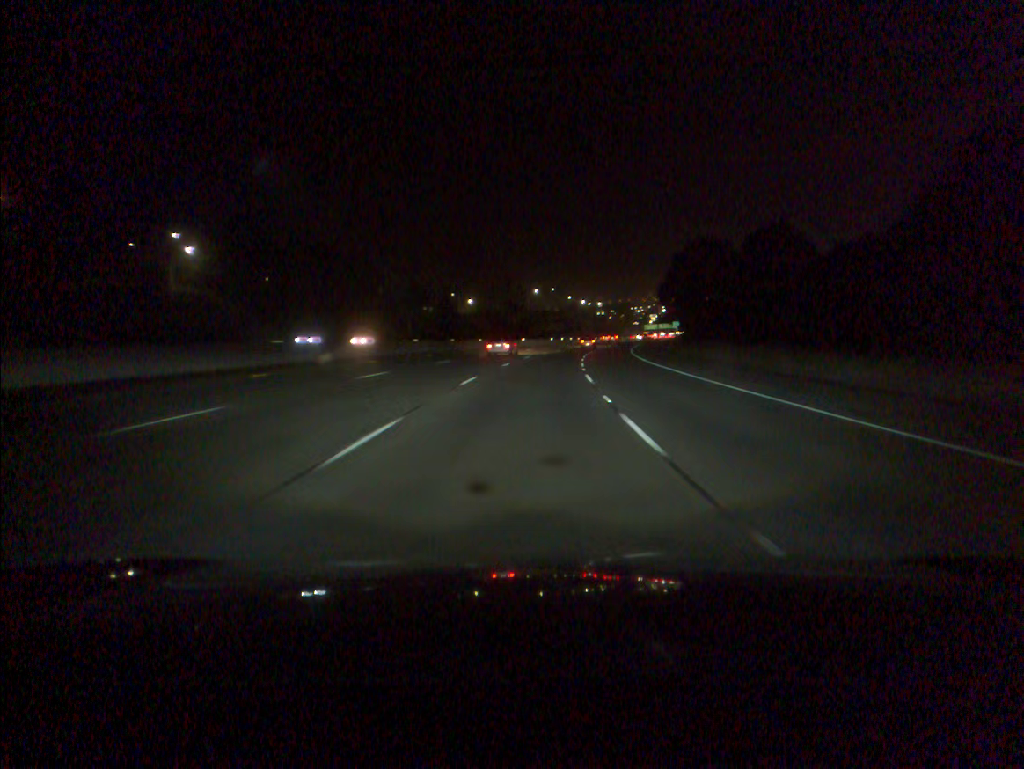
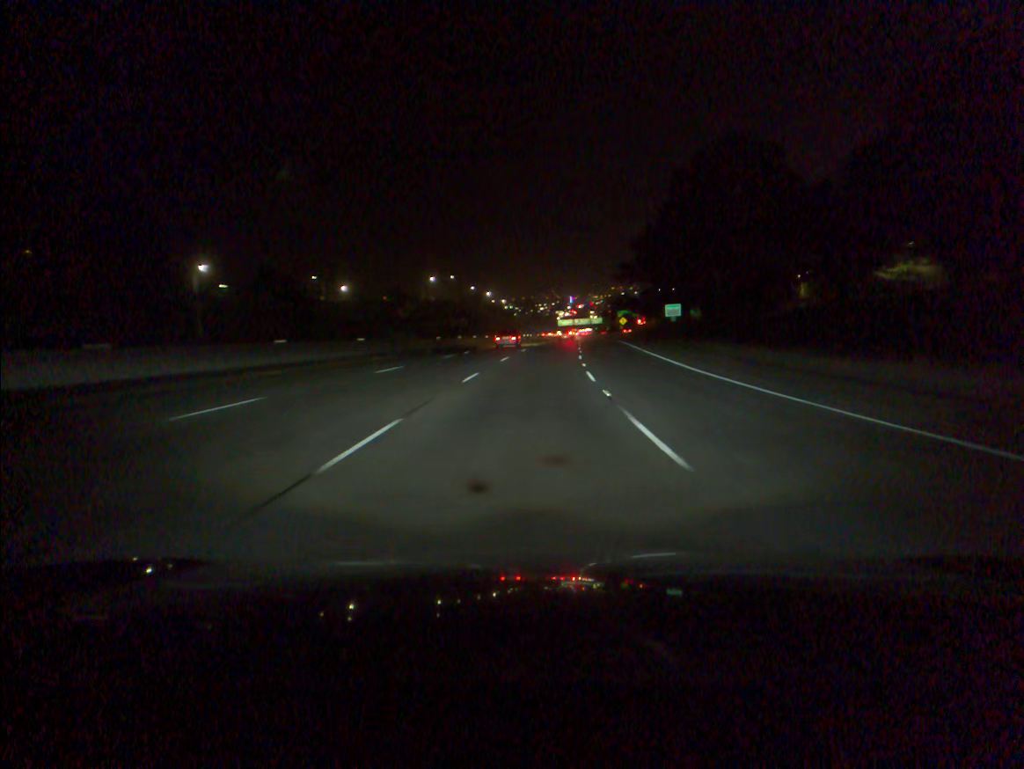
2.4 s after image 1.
(+4.2, +70.8) m; +7°
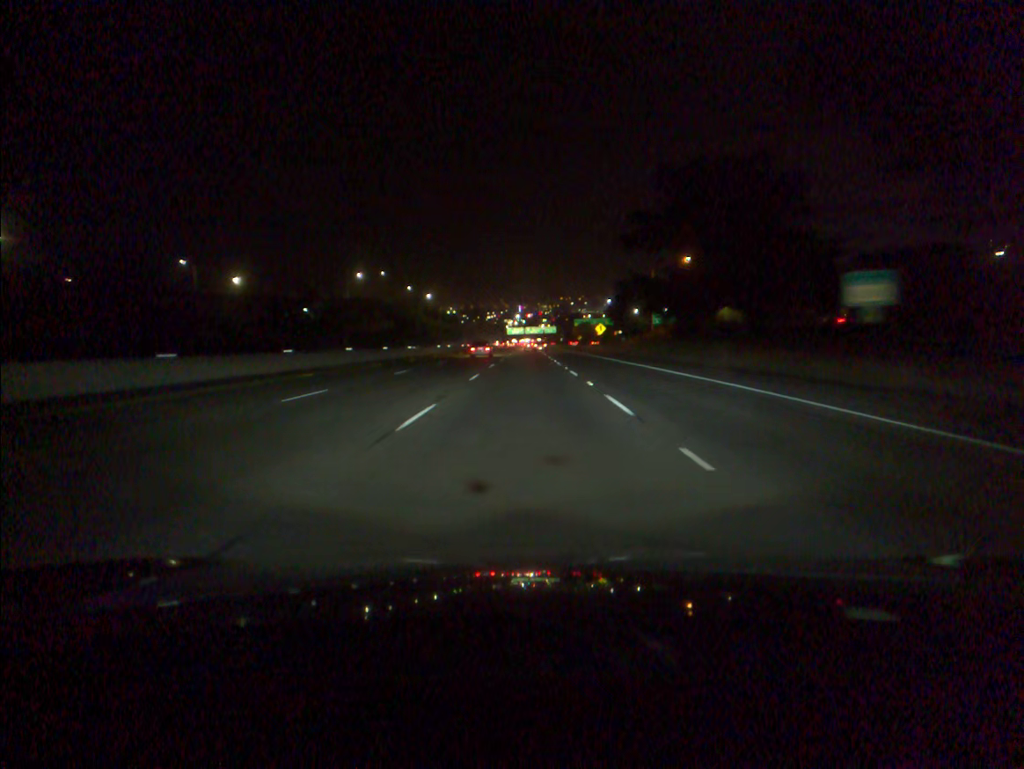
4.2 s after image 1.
(+1.9, +52.9) m; +4°
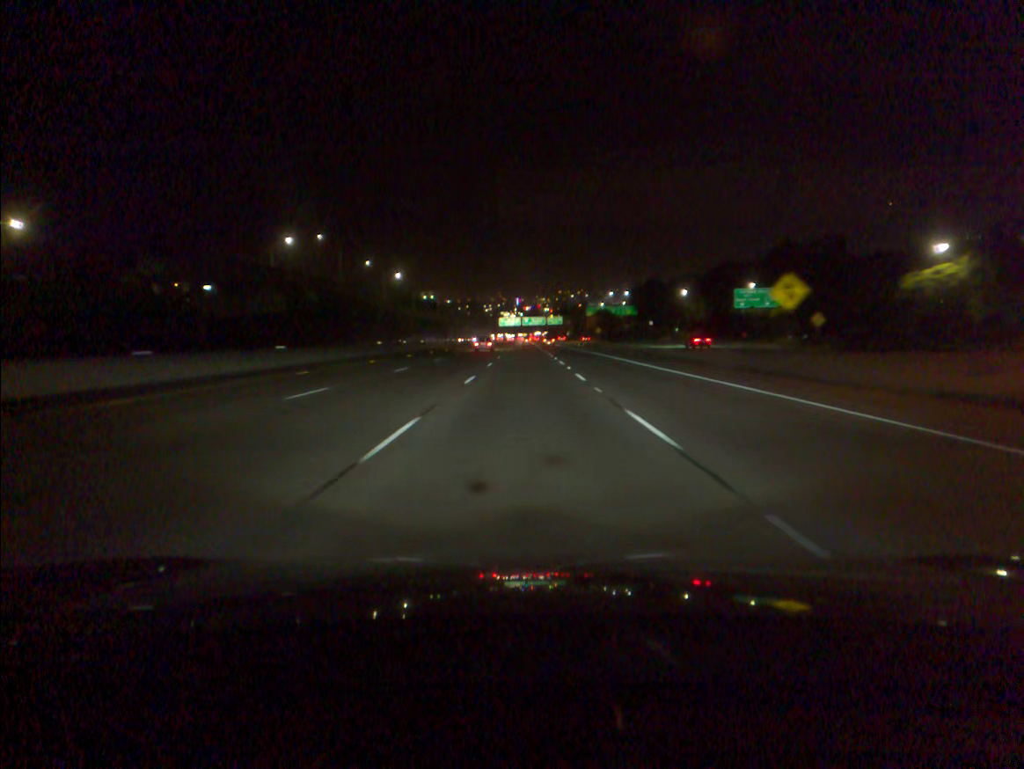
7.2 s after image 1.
(+0.3, +88.0) m; 0°
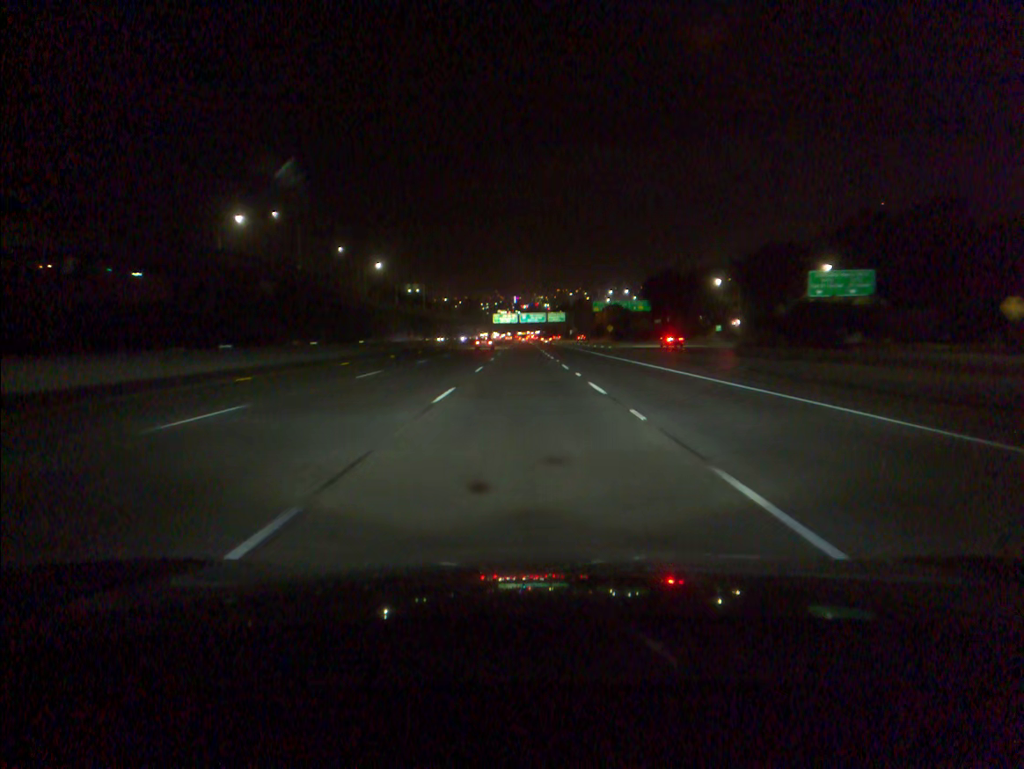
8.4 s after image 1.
(0.0, +35.6) m; 0°
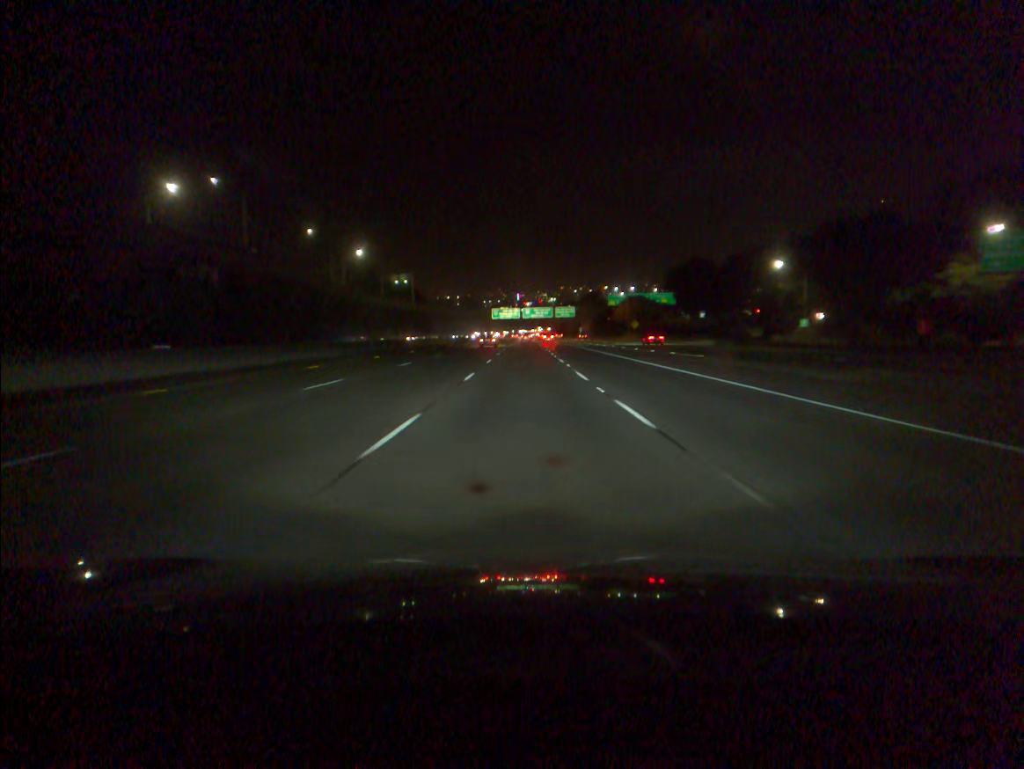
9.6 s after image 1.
(0.0, +35.6) m; 0°
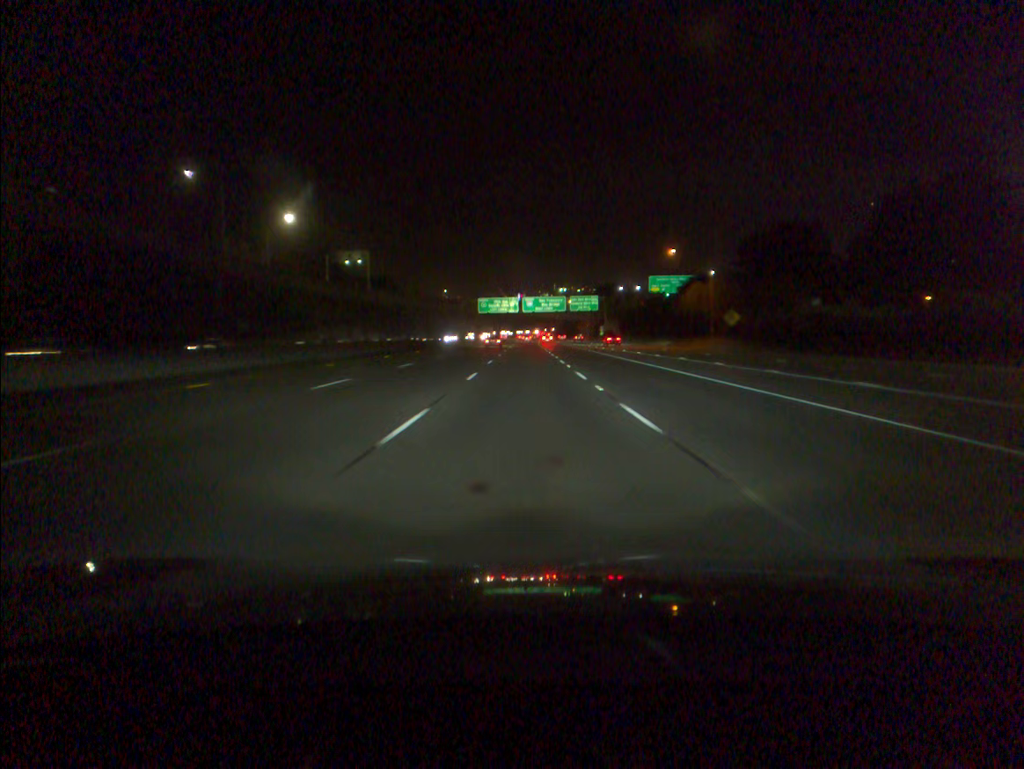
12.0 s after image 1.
(+0.1, +70.5) m; 0°
